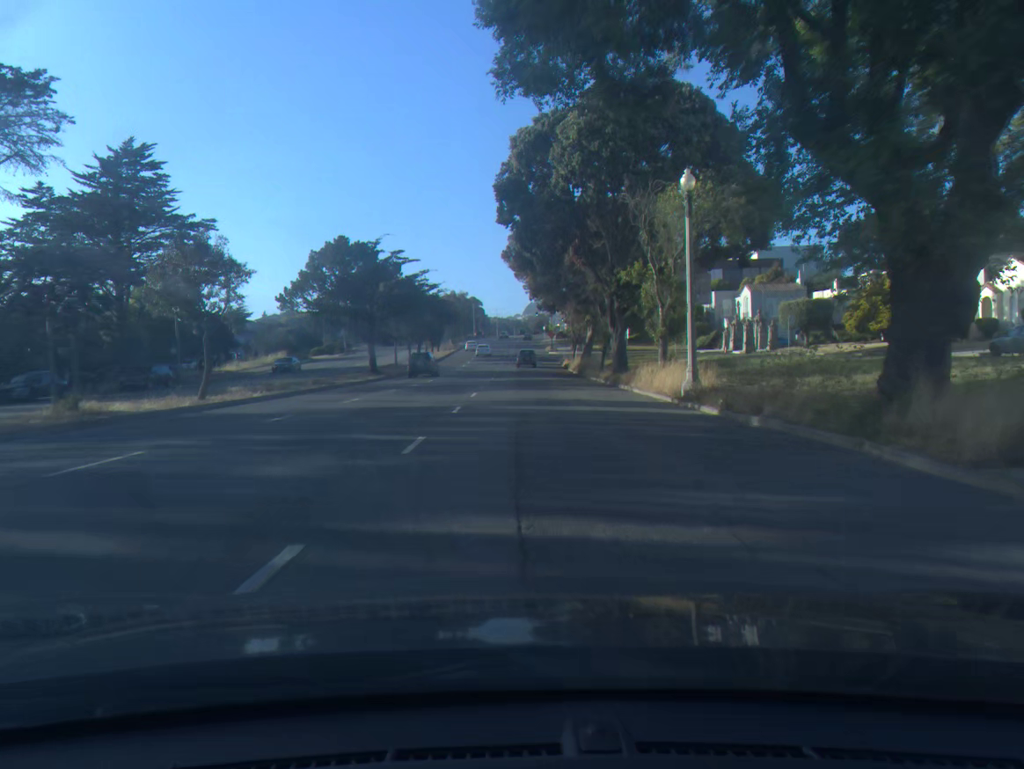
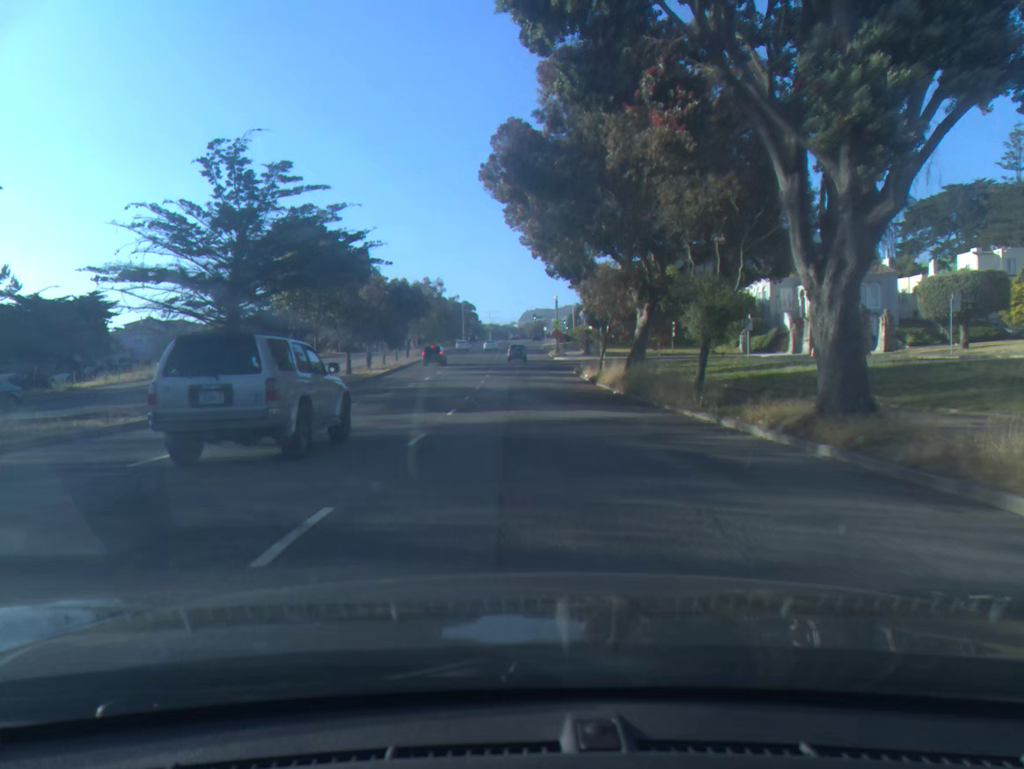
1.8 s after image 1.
(+0.2, +26.9) m; 0°
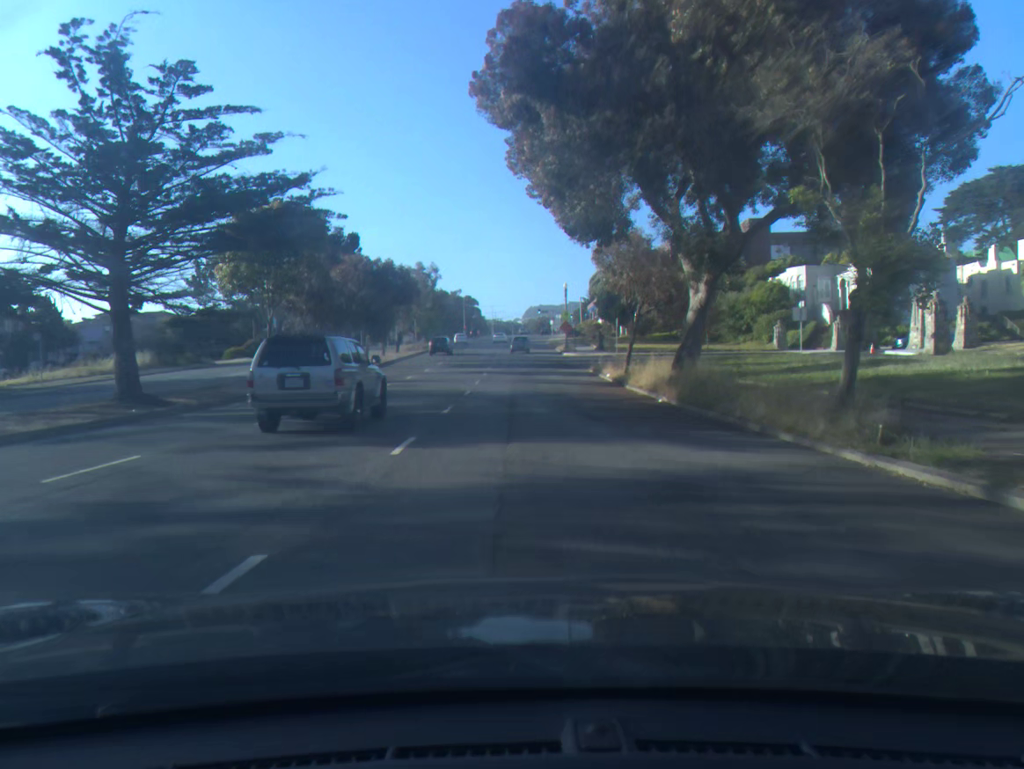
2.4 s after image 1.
(0.0, +9.2) m; 0°
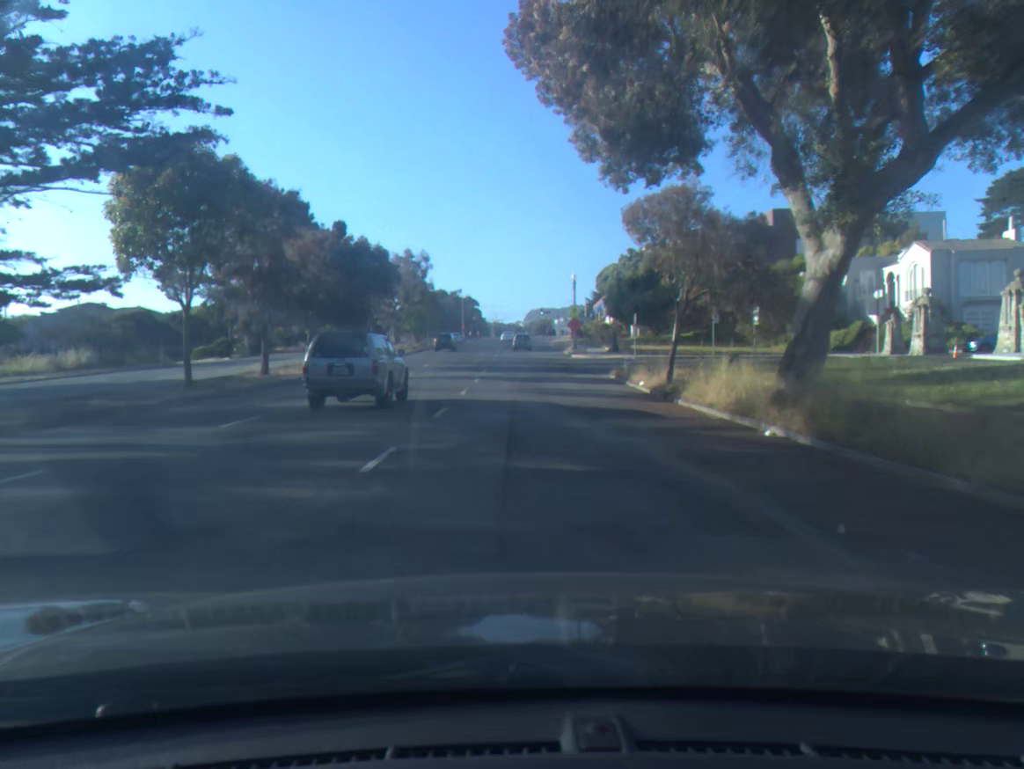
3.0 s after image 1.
(0.0, +9.4) m; 0°
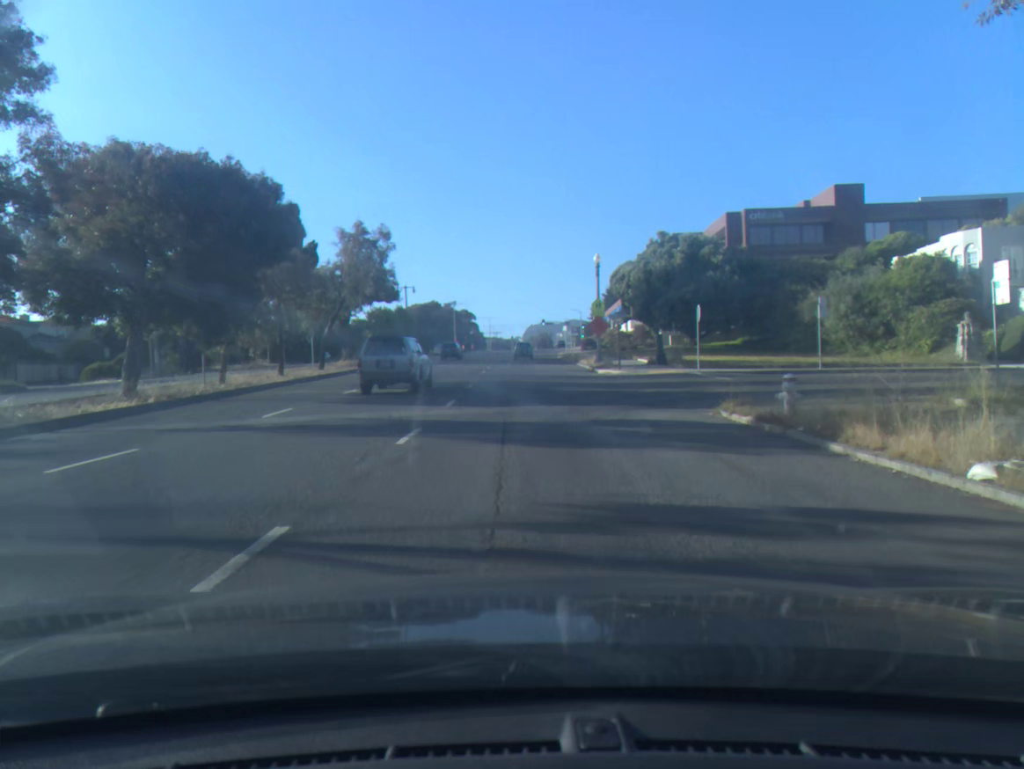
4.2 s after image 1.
(0.0, +19.4) m; 0°
